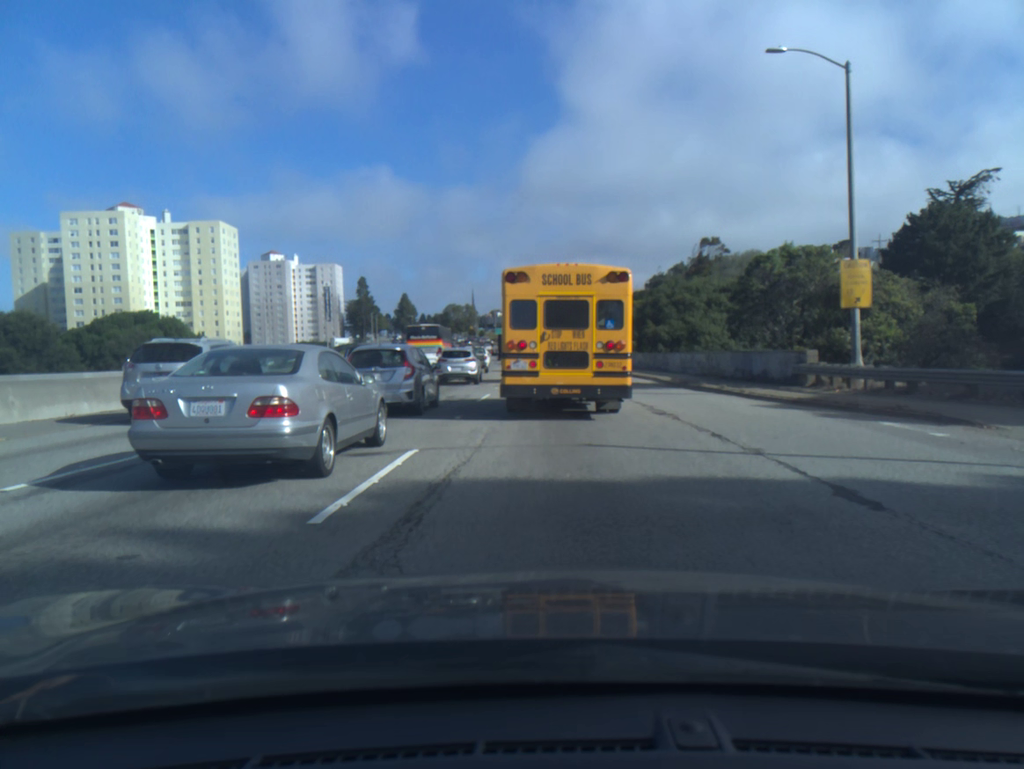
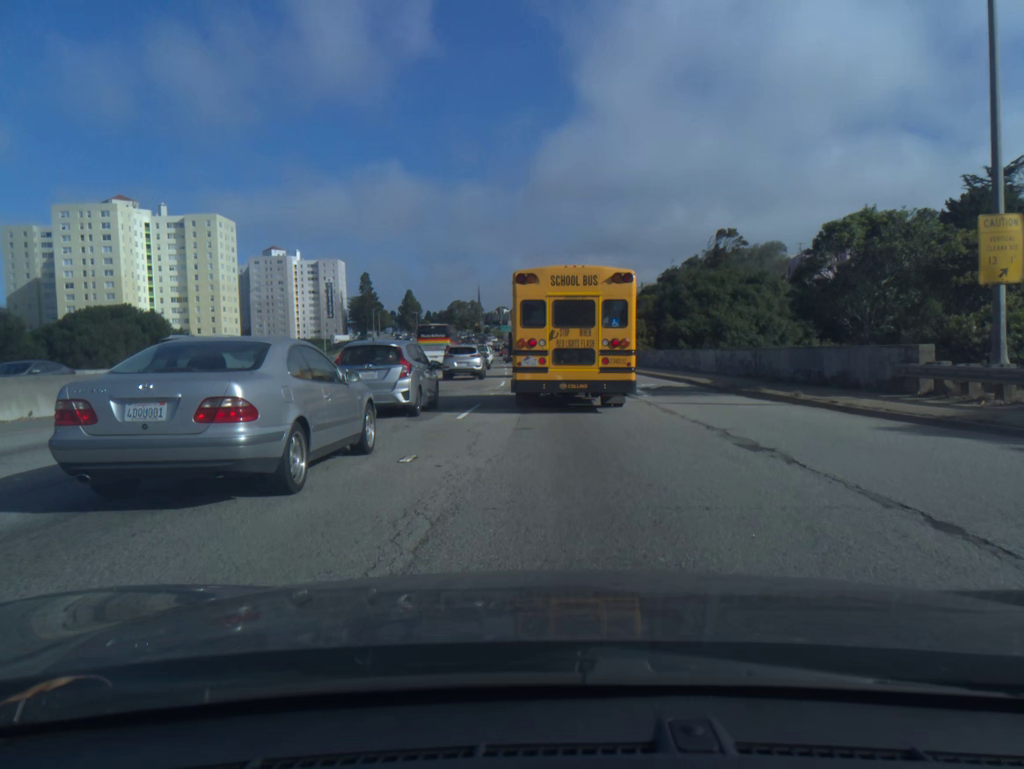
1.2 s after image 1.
(0.0, +6.5) m; 0°
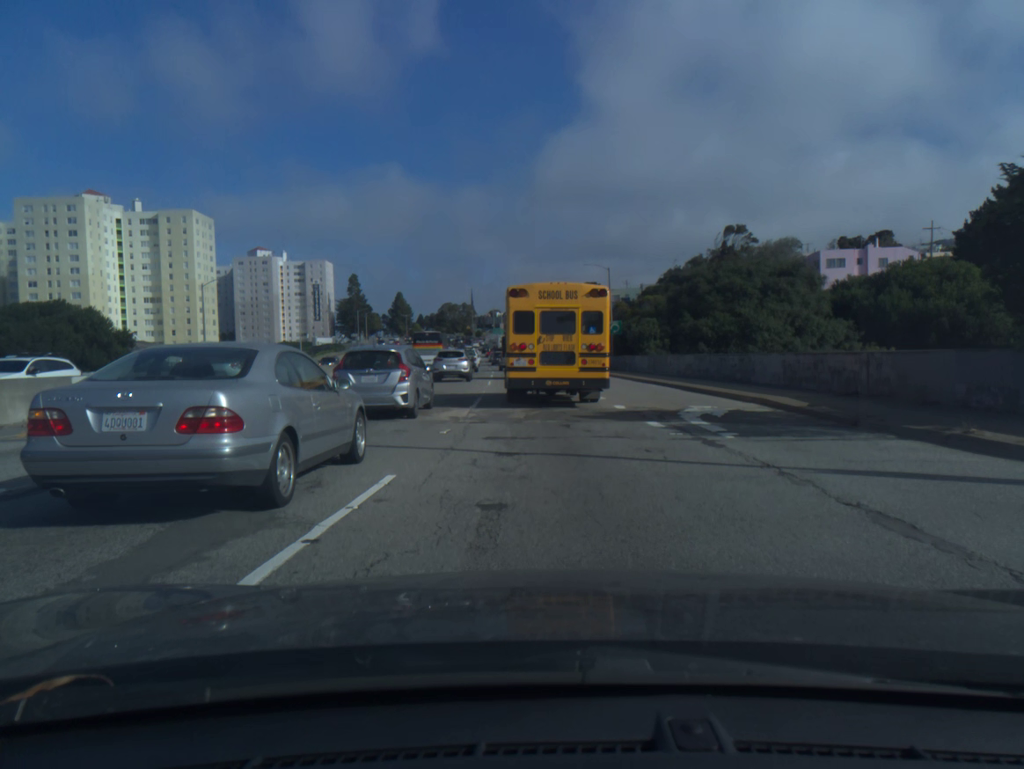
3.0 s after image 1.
(0.0, +10.6) m; +1°
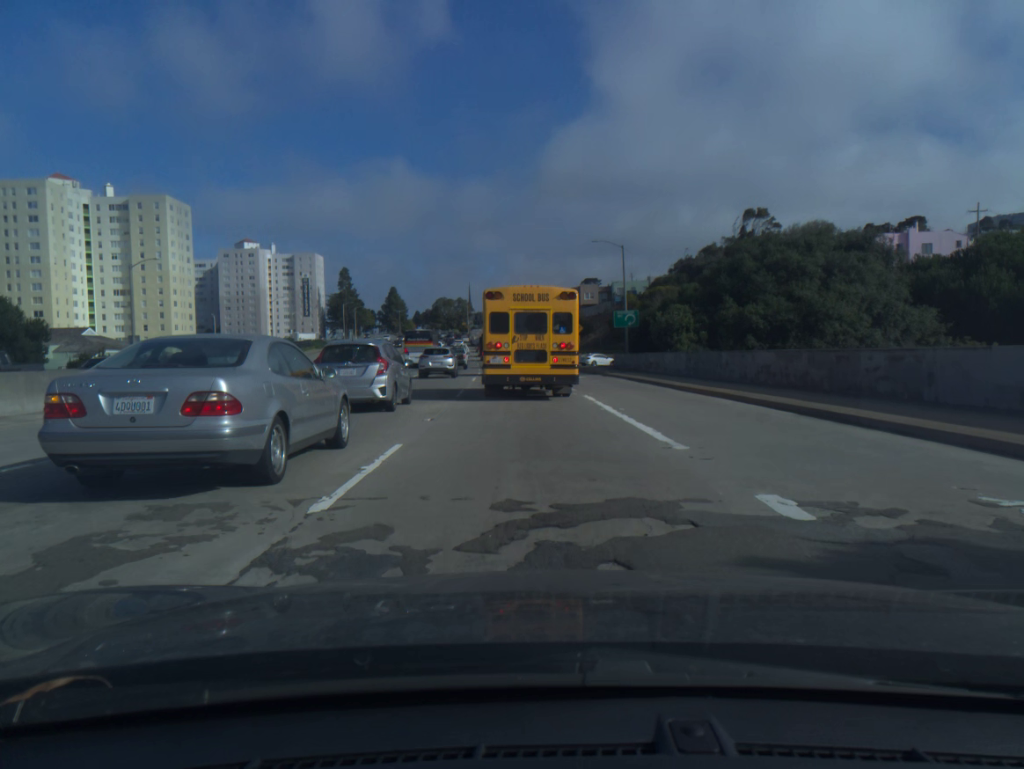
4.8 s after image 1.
(0.0, +12.7) m; 0°
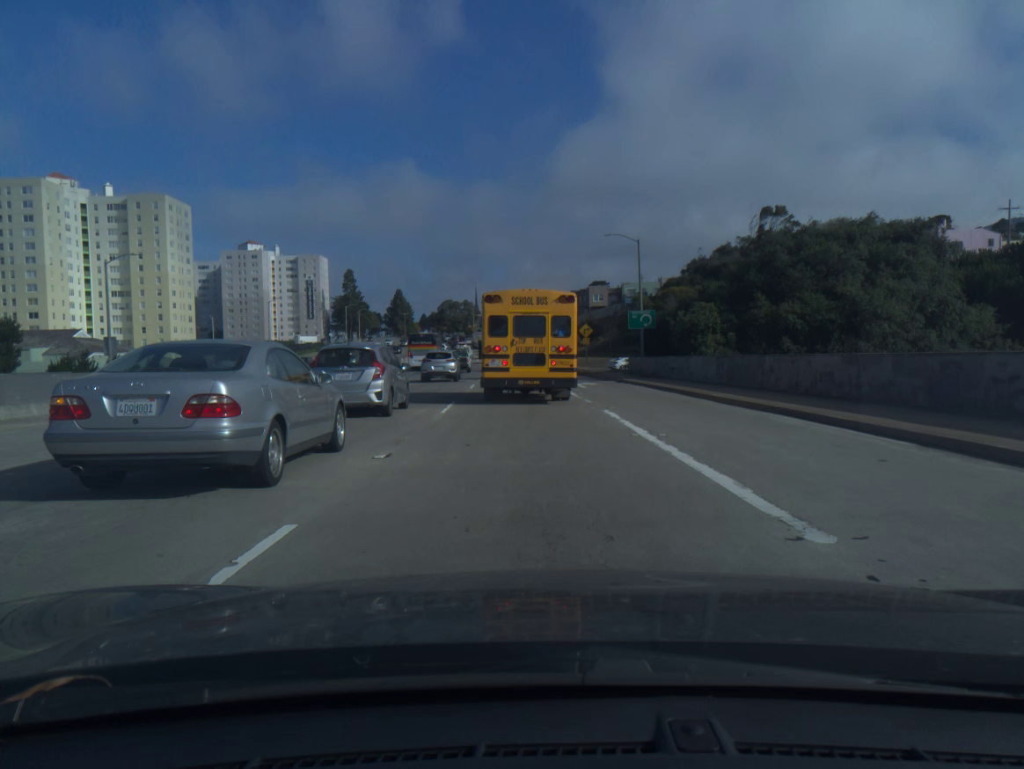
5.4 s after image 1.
(0.0, +4.7) m; 0°
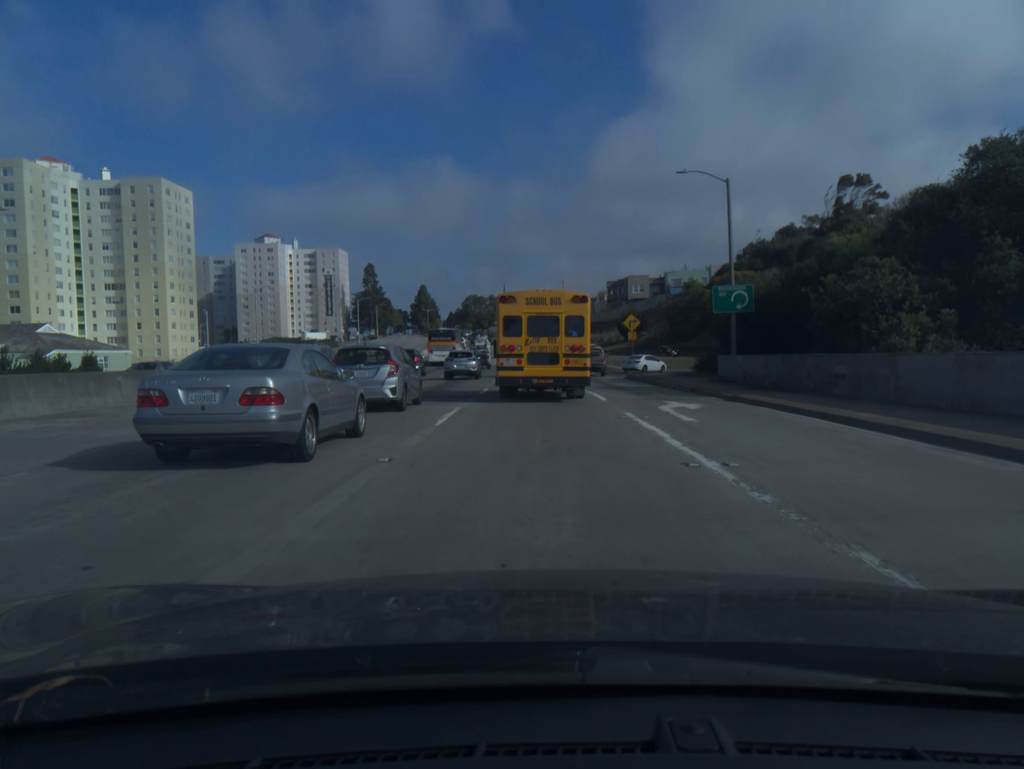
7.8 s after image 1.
(-0.4, +17.8) m; -2°
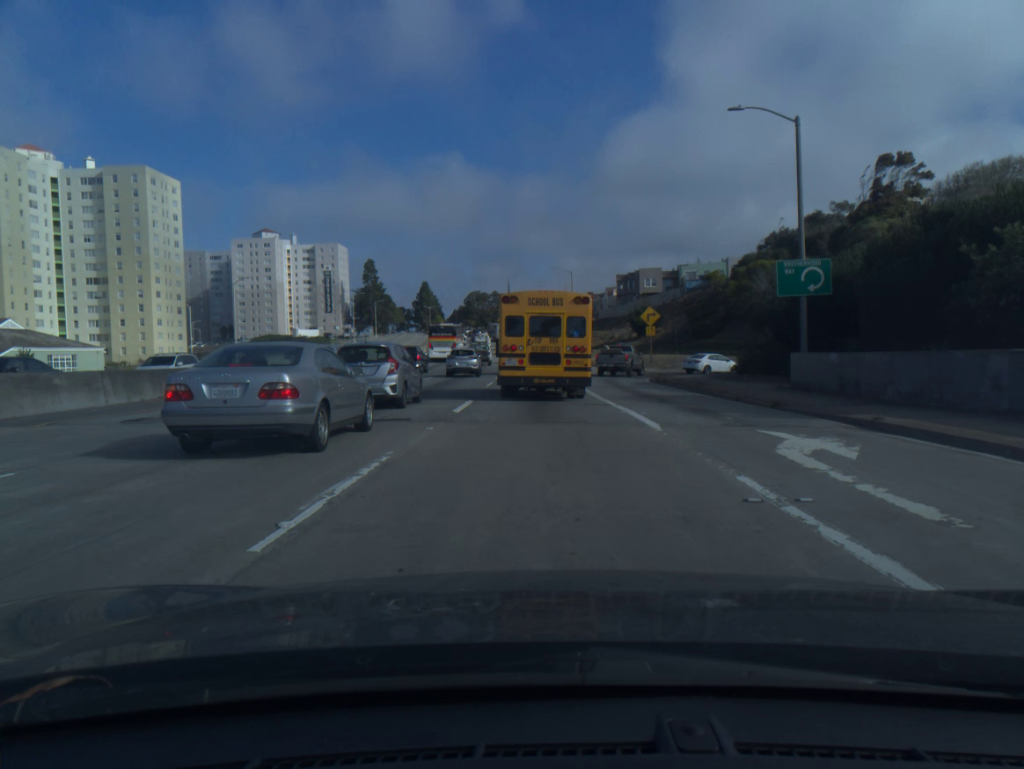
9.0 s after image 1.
(0.0, +9.0) m; -1°
